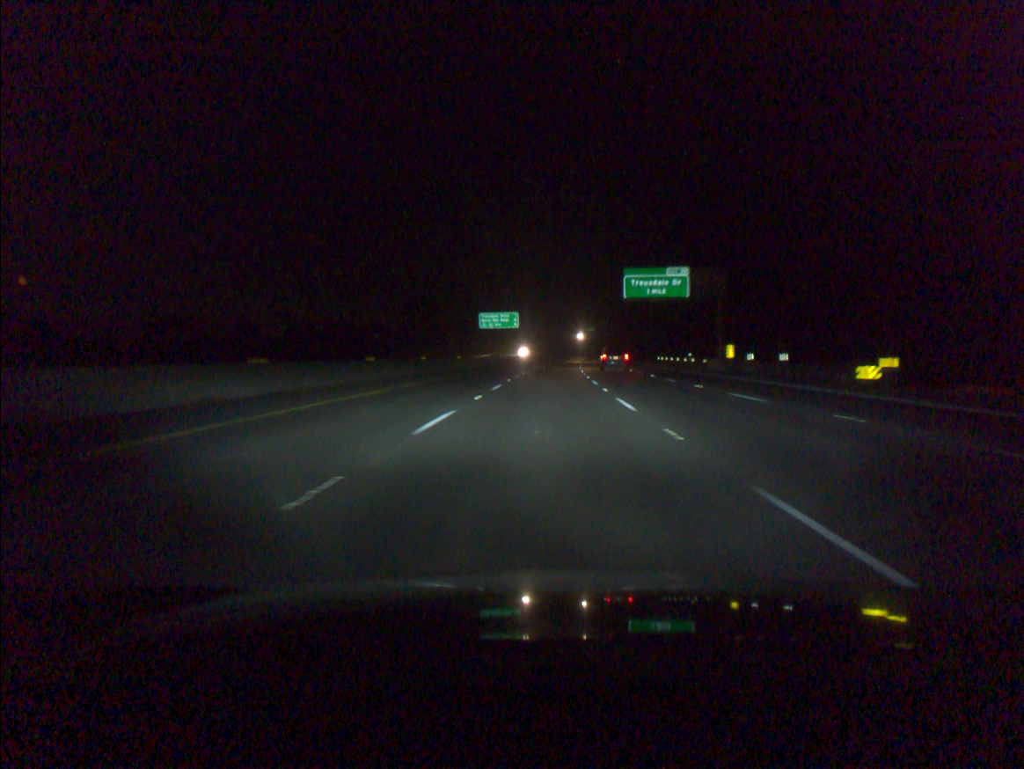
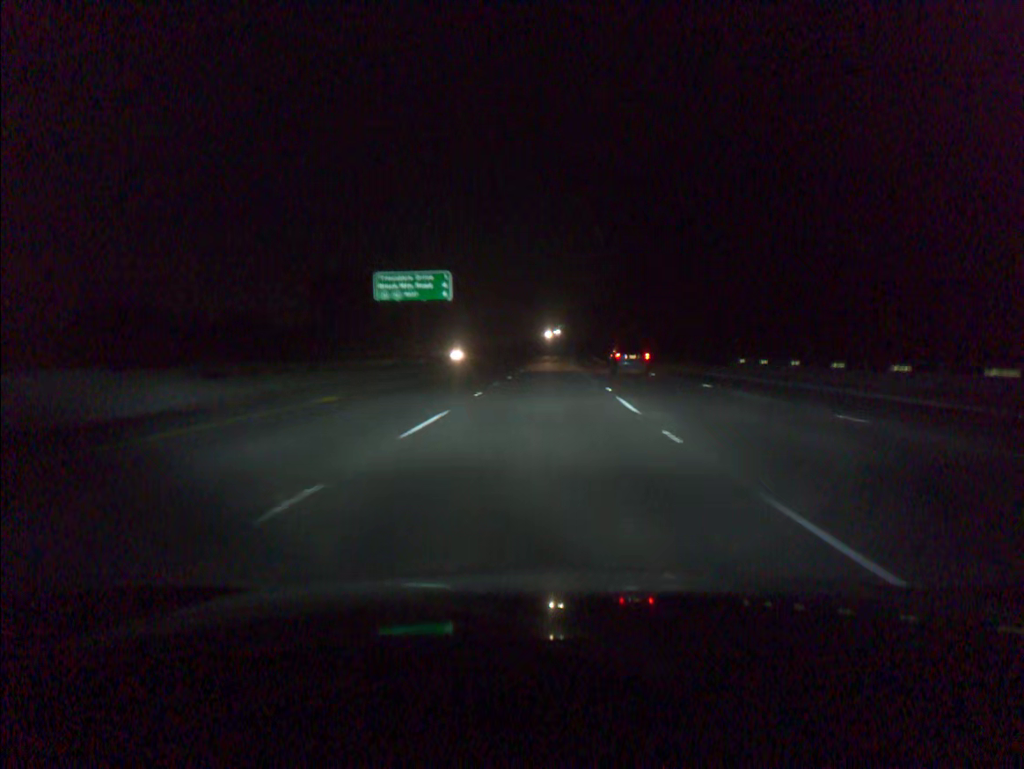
(+1.0, +58.8) m; +2°
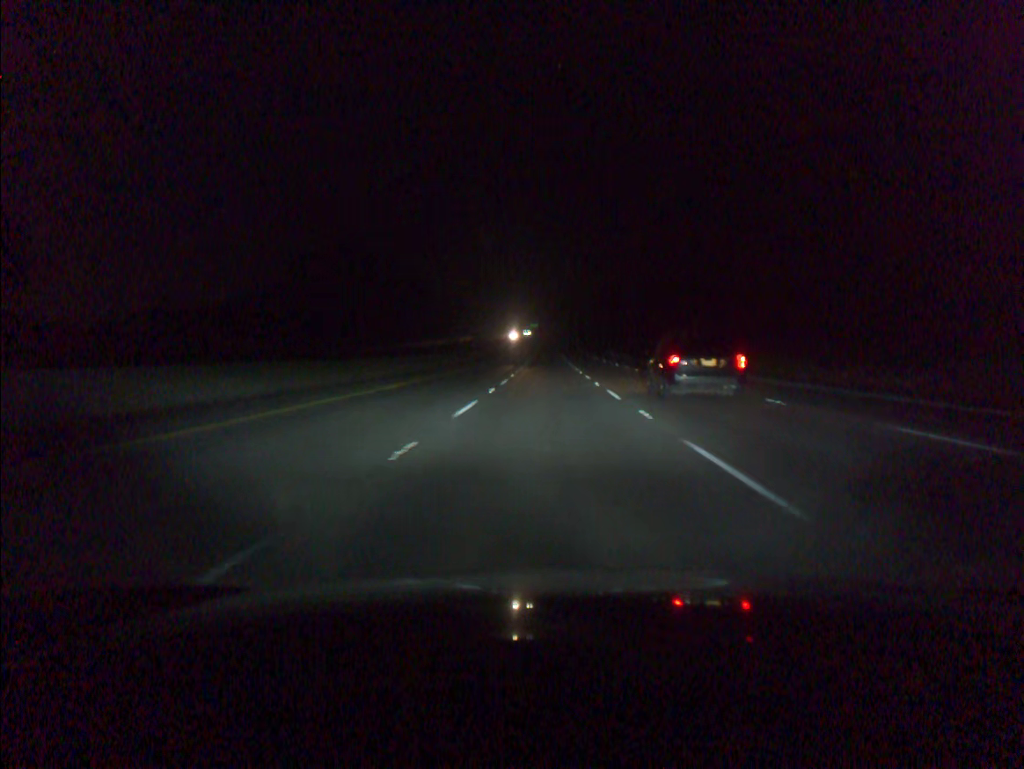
(+1.9, +98.0) m; +2°
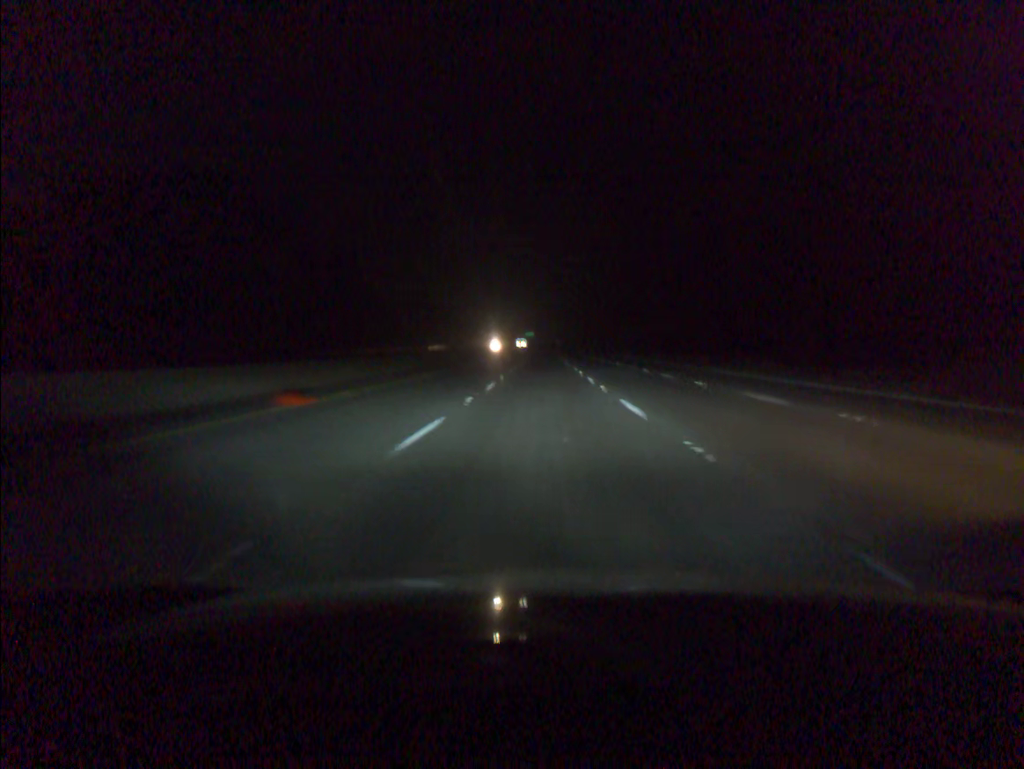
(+0.6, +78.3) m; 0°
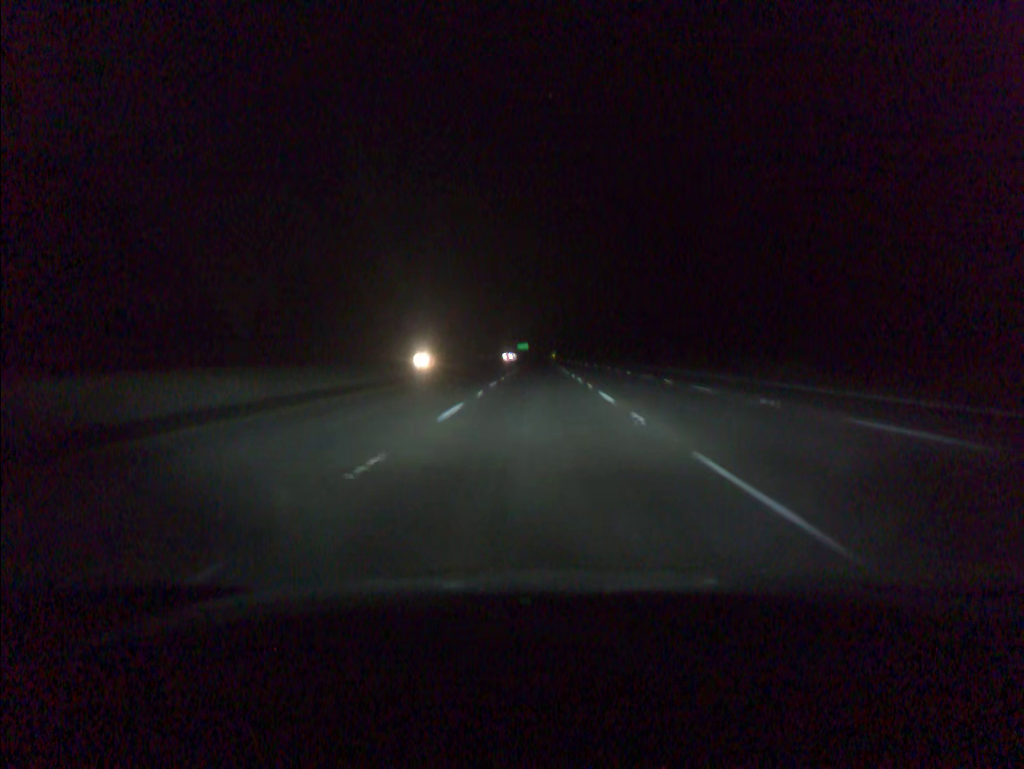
(+0.3, +97.2) m; 0°
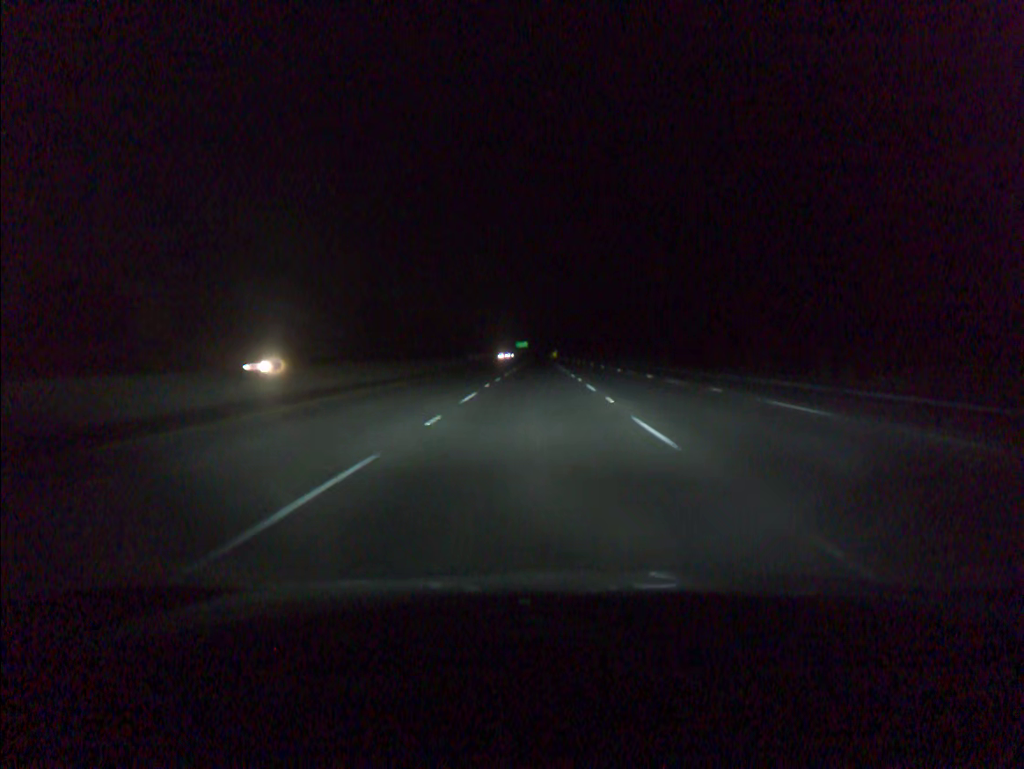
(0.0, +38.8) m; 0°
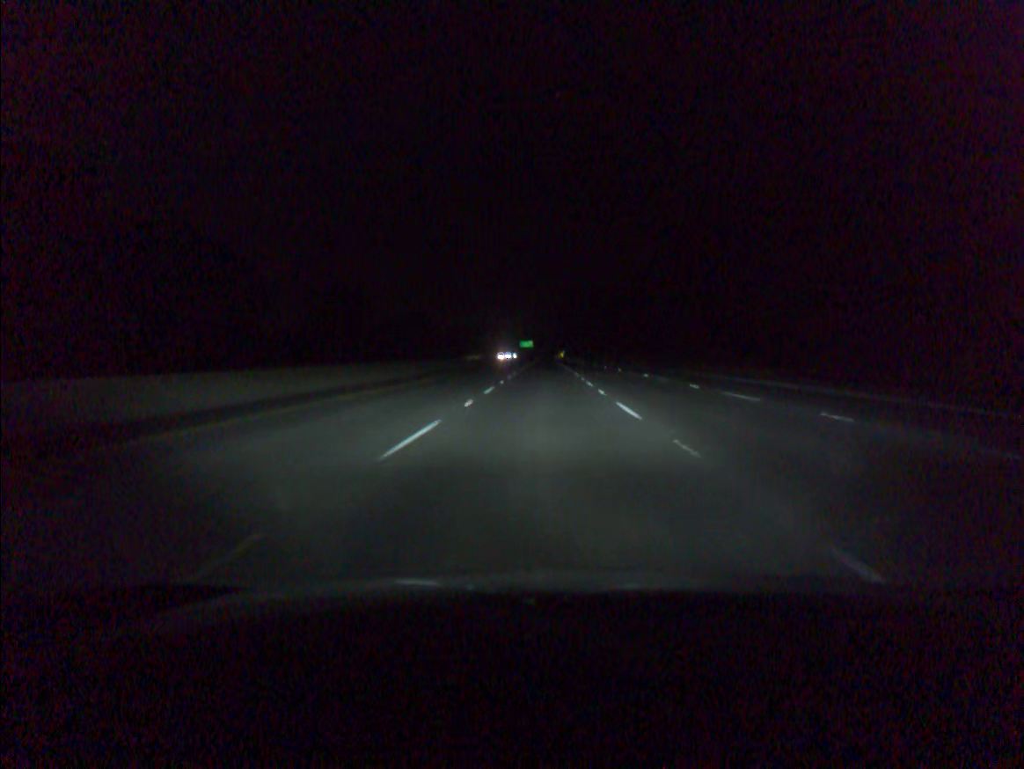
(-0.1, +38.8) m; 0°
